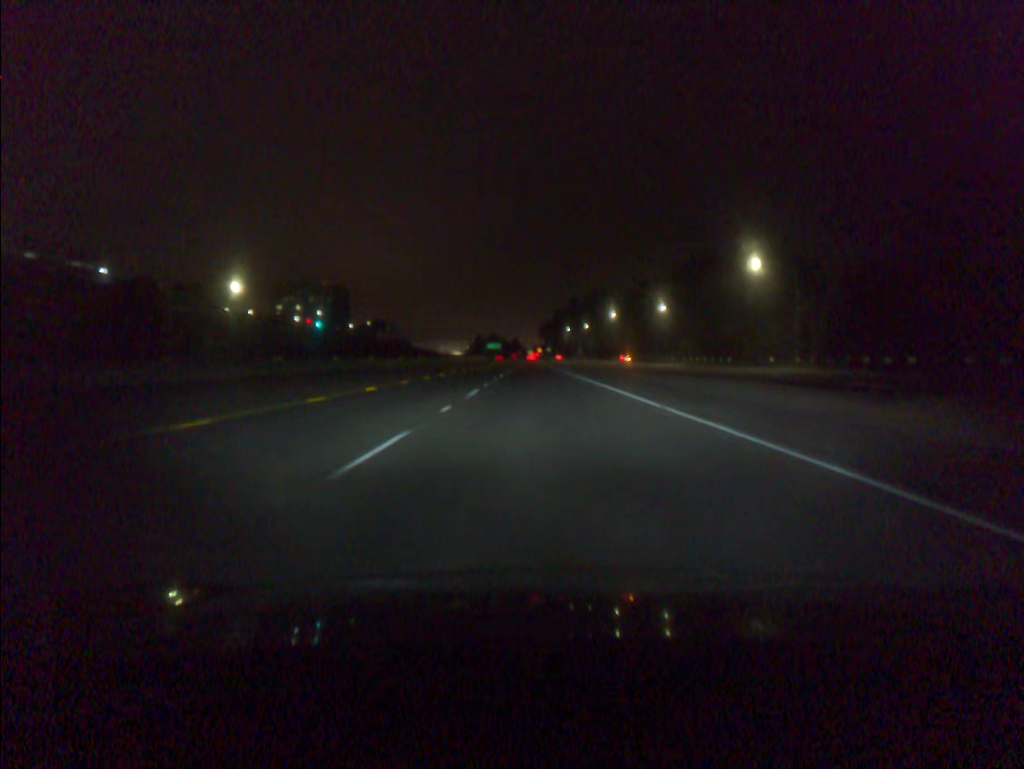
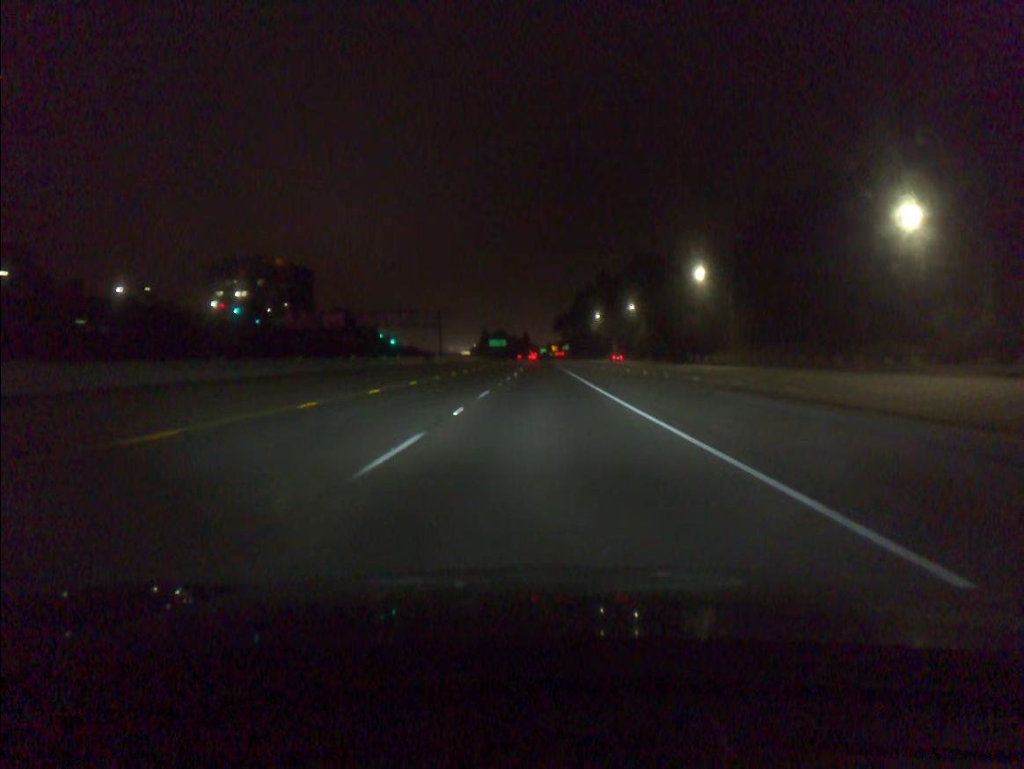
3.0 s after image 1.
(-0.6, +88.7) m; -1°
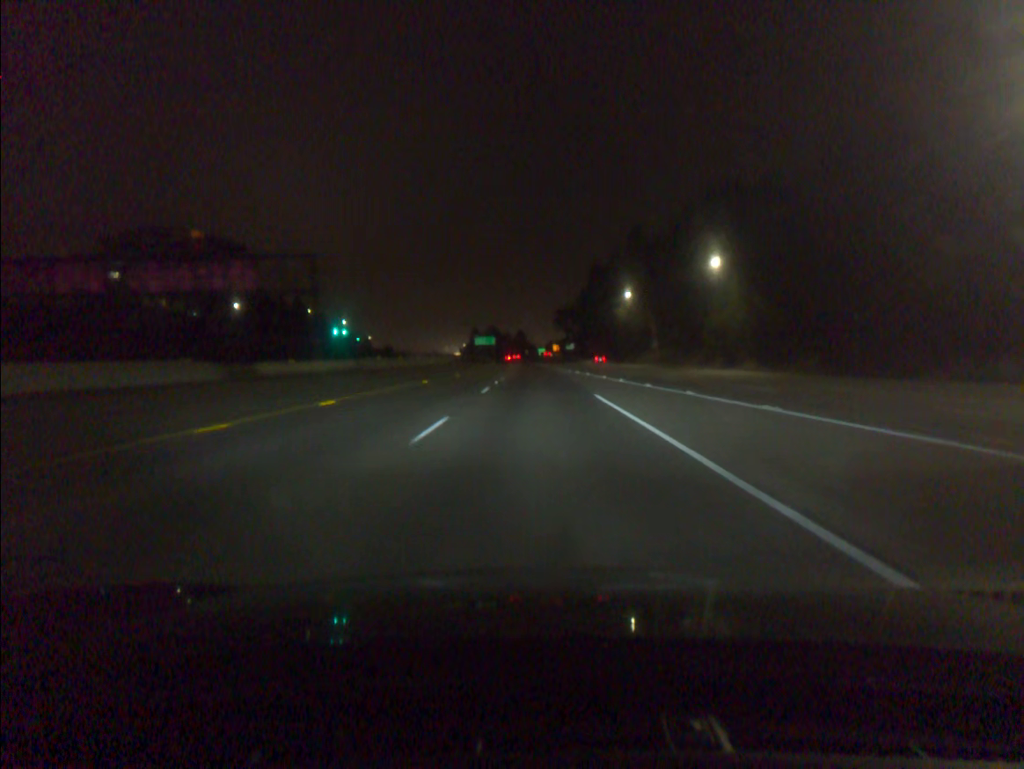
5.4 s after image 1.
(+0.1, +71.2) m; 0°
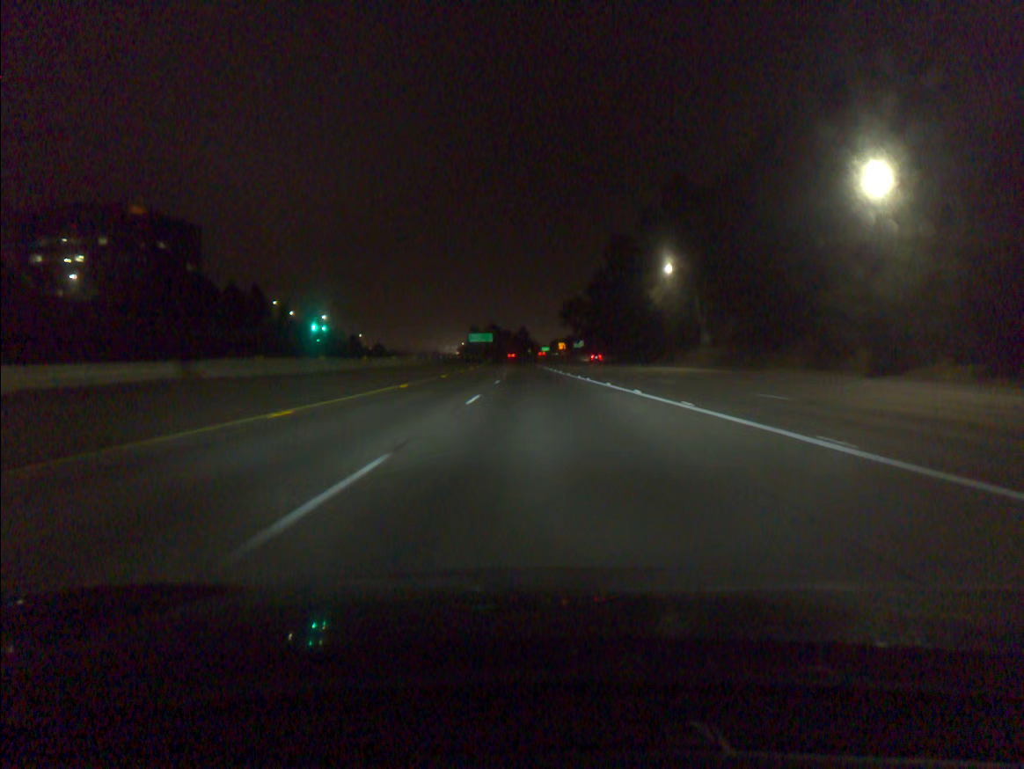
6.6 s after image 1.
(-0.1, +35.6) m; 0°
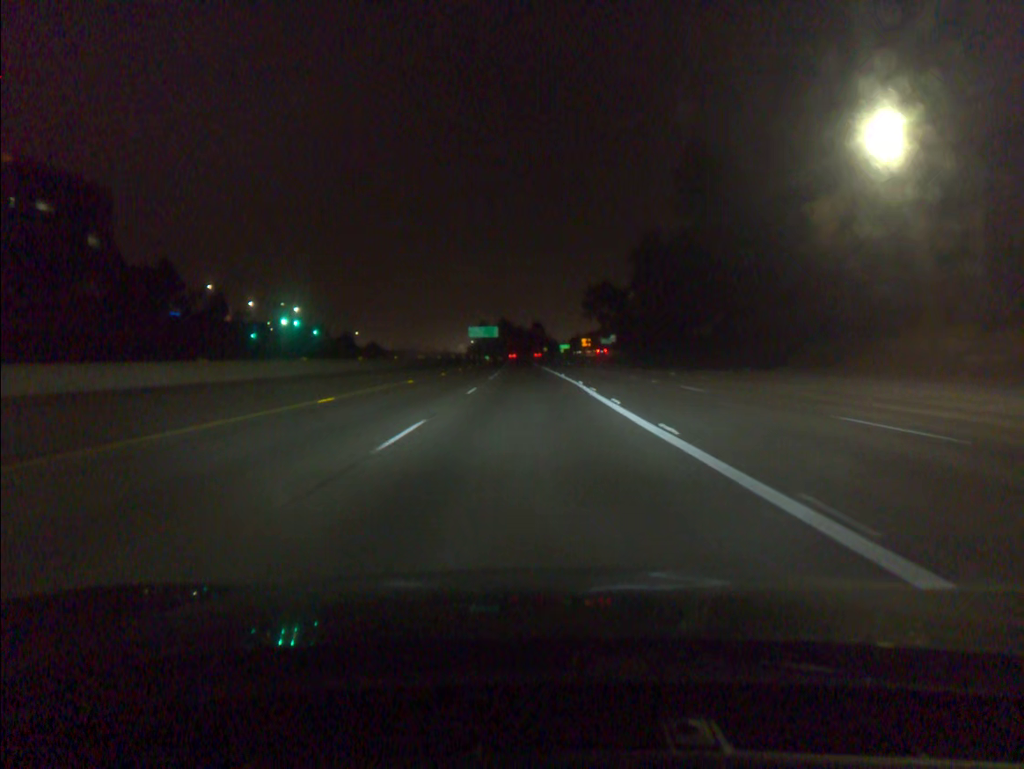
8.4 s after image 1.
(-0.3, +53.5) m; -1°
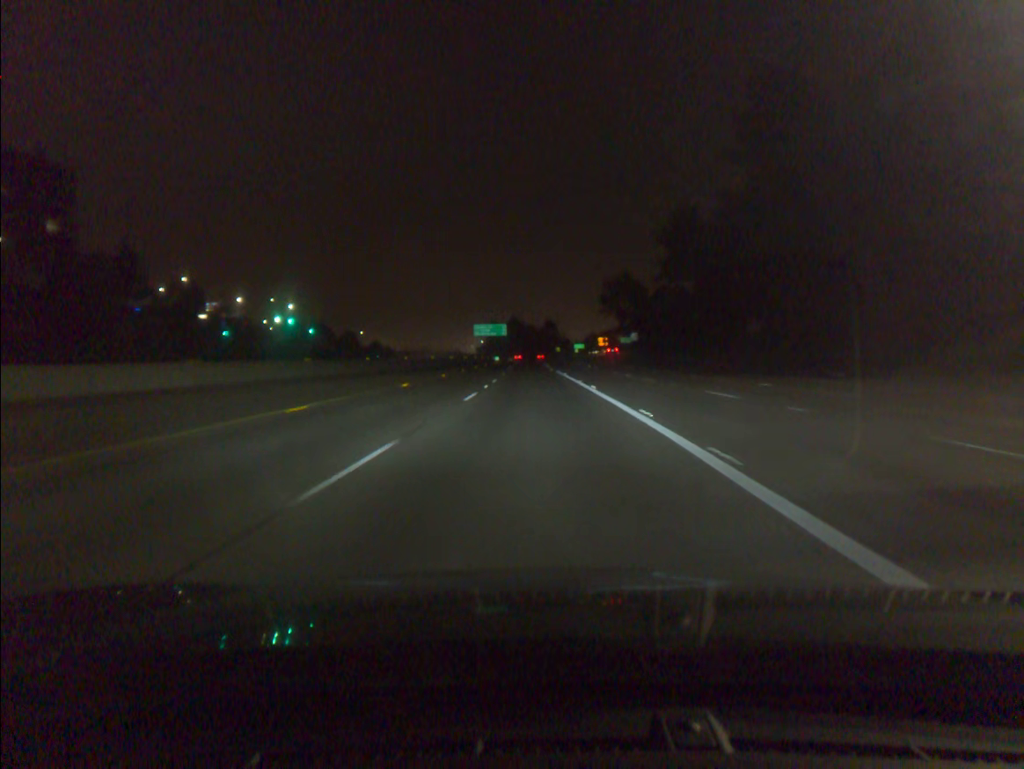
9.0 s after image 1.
(-0.1, +17.8) m; -1°
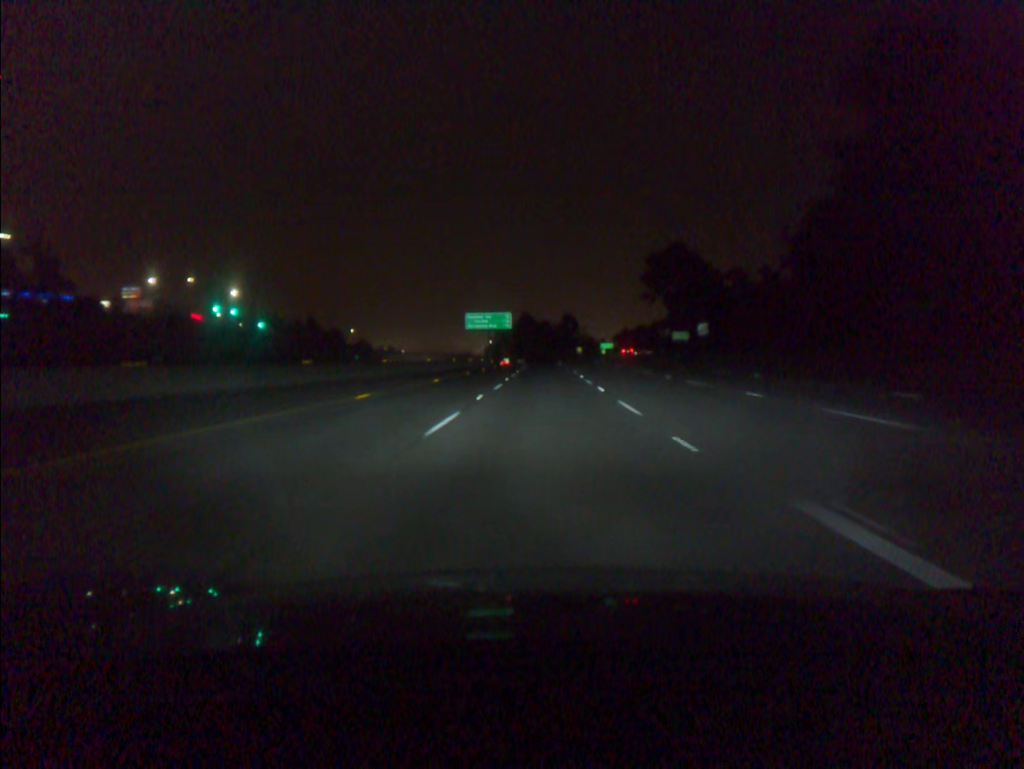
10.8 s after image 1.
(-0.7, +53.4) m; -1°
